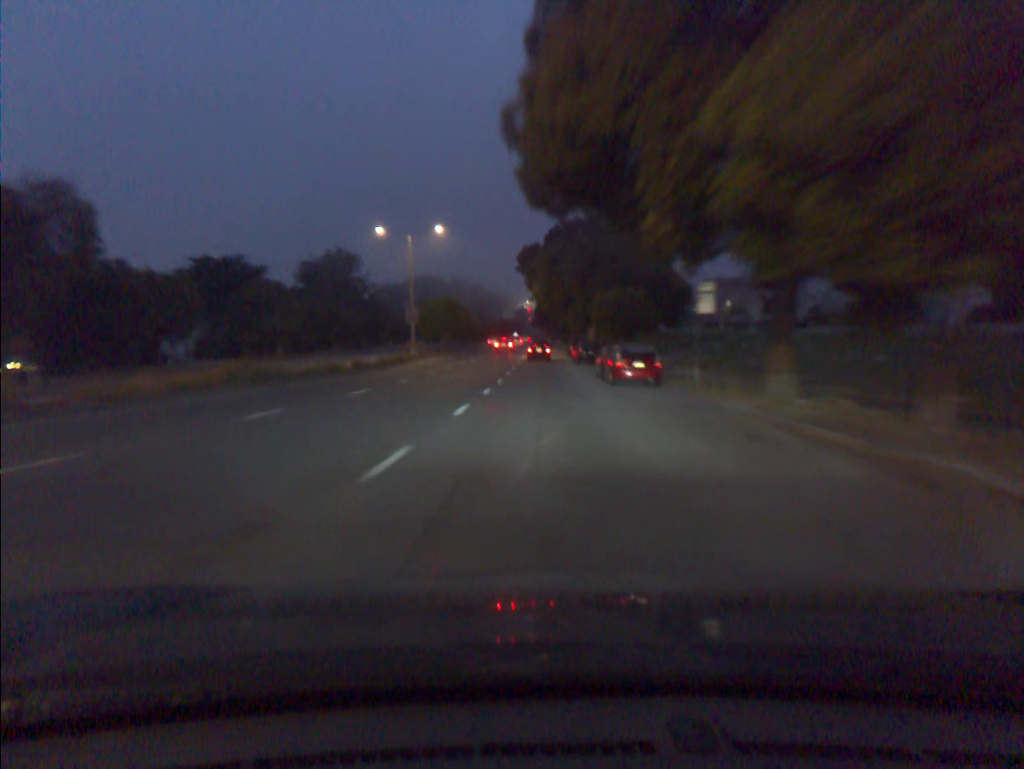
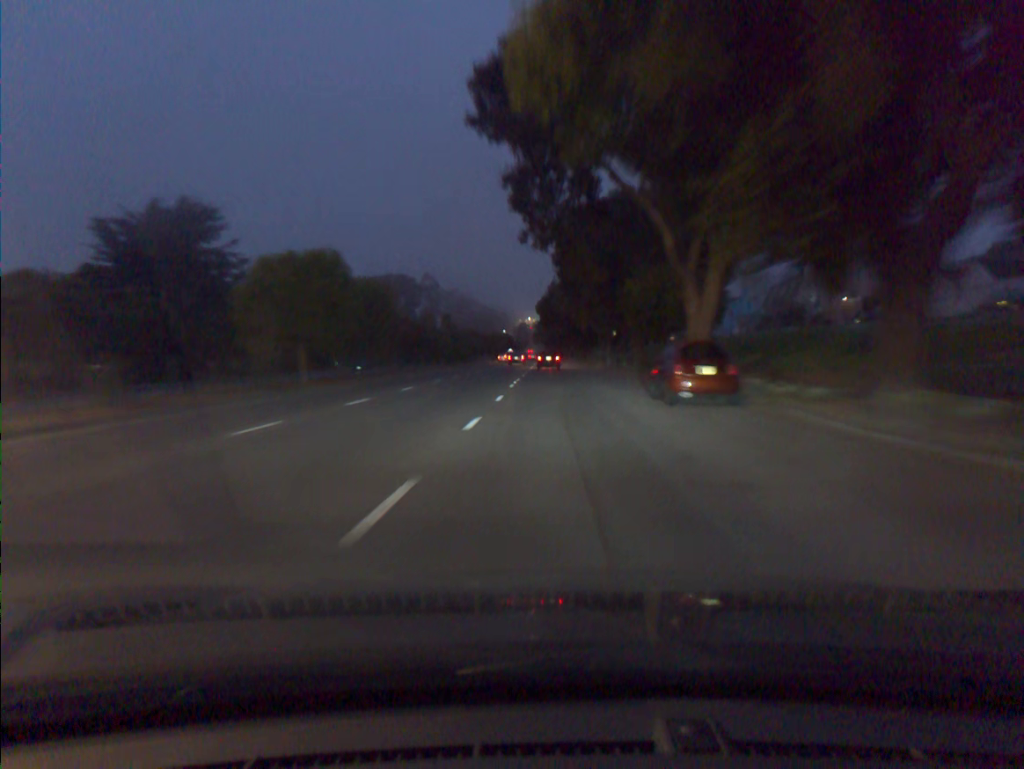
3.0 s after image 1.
(-0.2, +53.3) m; 0°
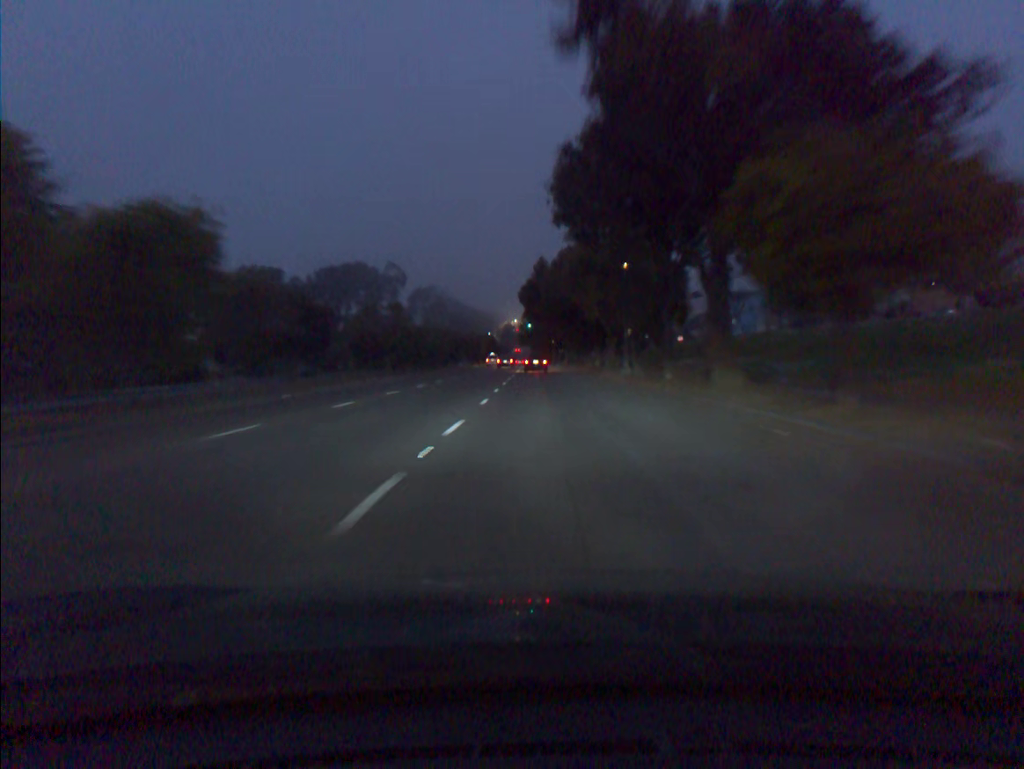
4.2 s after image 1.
(+0.1, +22.1) m; +1°
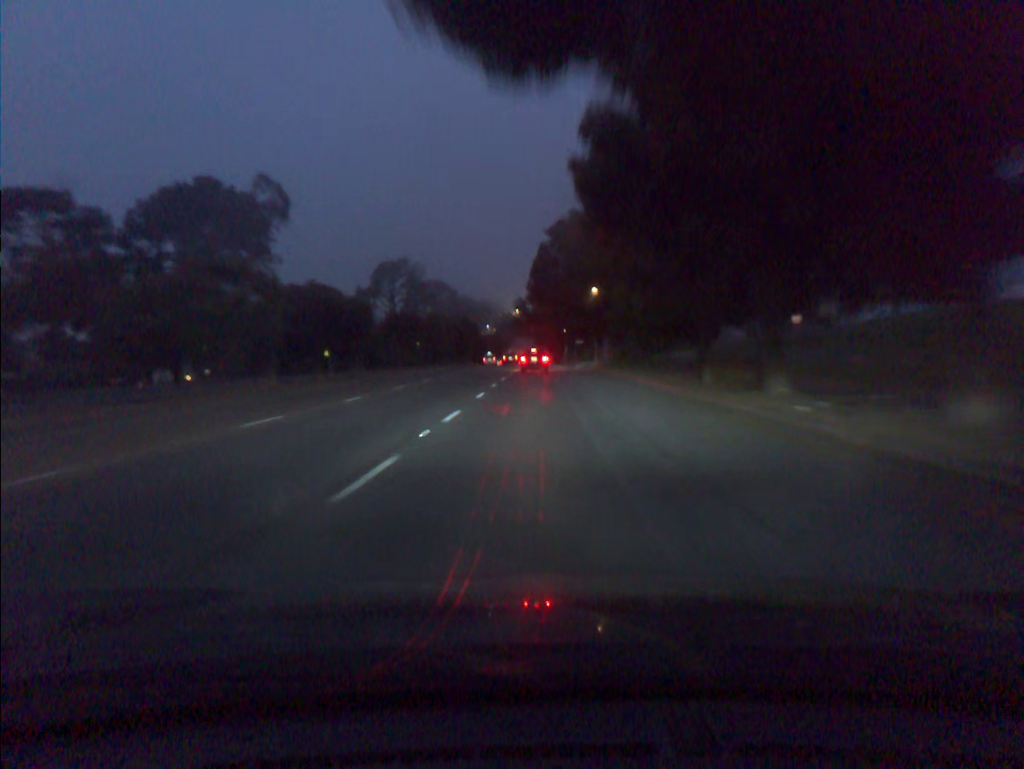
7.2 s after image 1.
(-0.1, +55.8) m; 0°
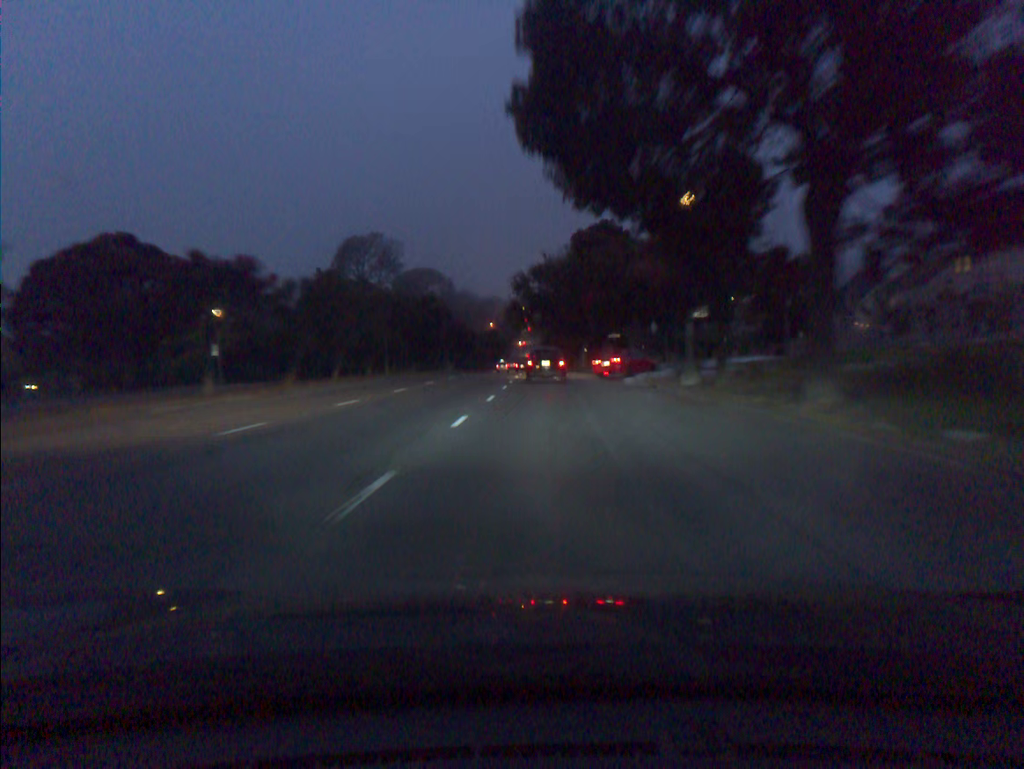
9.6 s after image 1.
(-0.2, +38.3) m; -1°
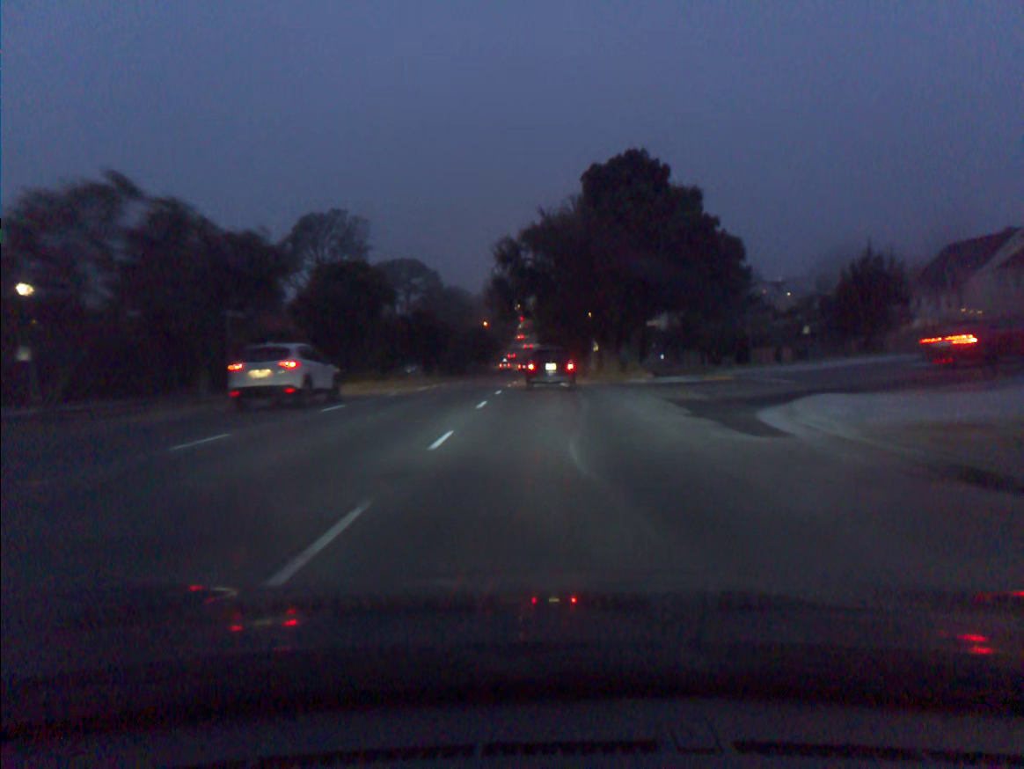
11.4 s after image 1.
(-0.1, +24.0) m; 0°
